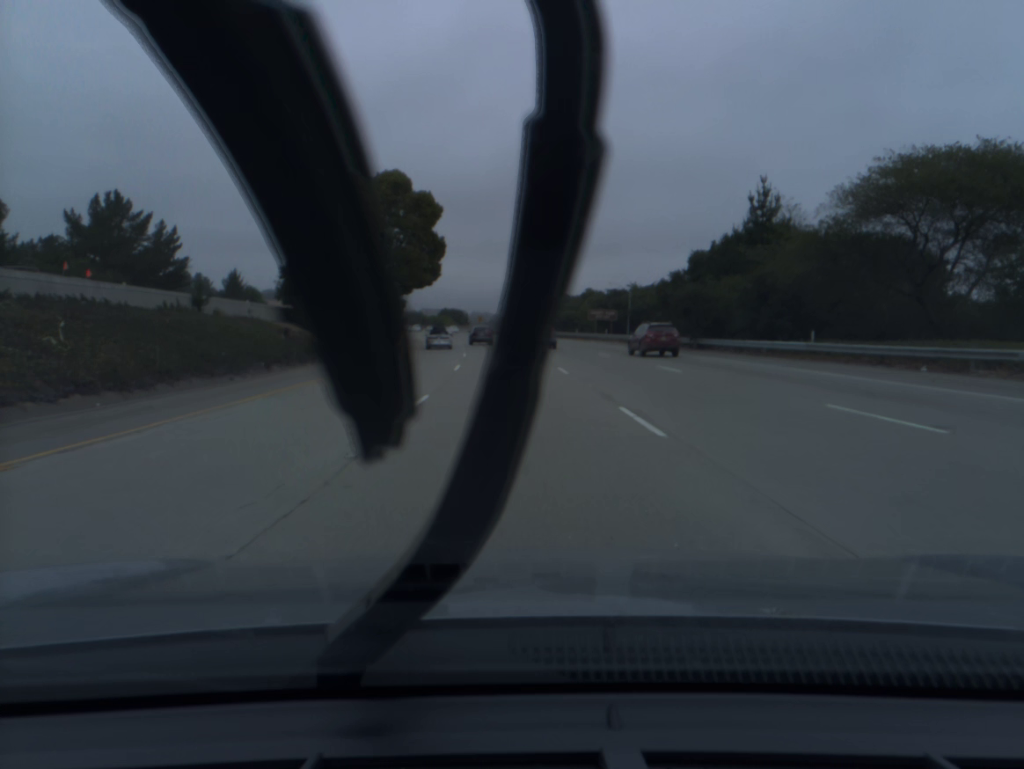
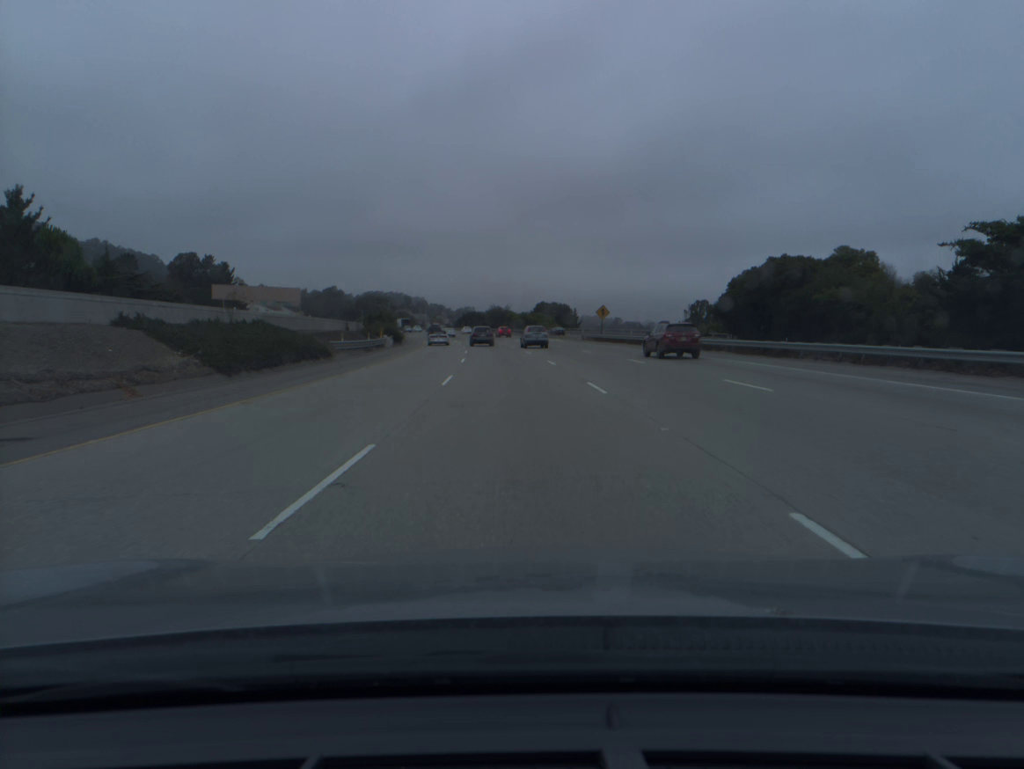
(-6.6, +95.1) m; -8°
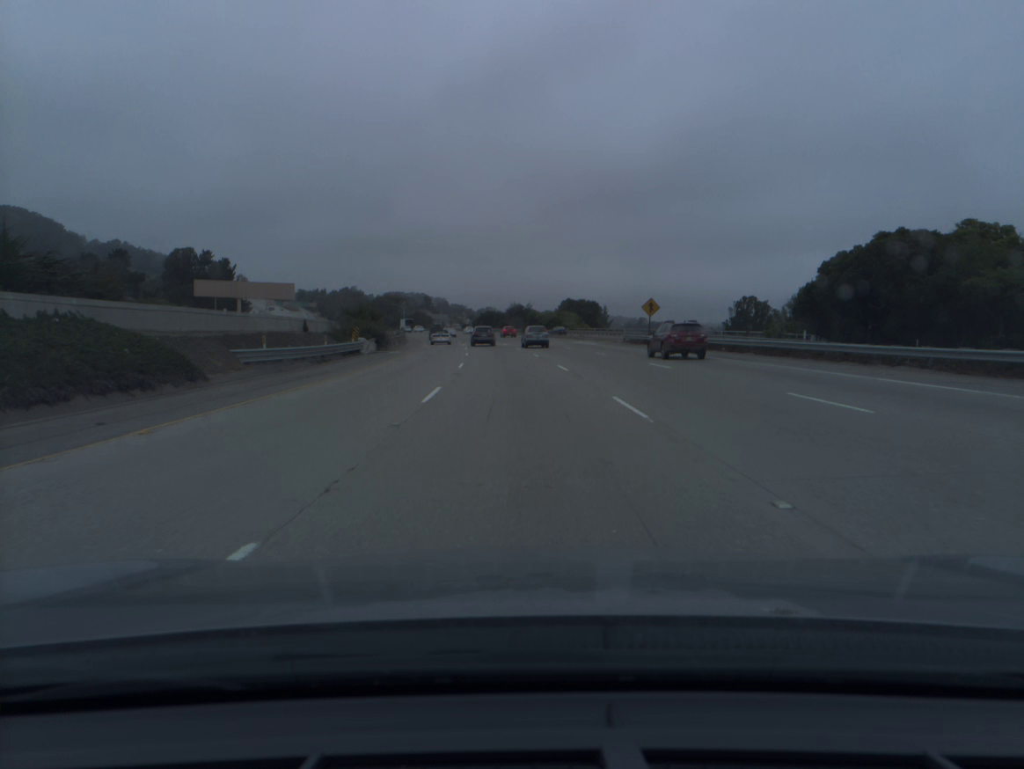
(-0.2, +19.1) m; -2°
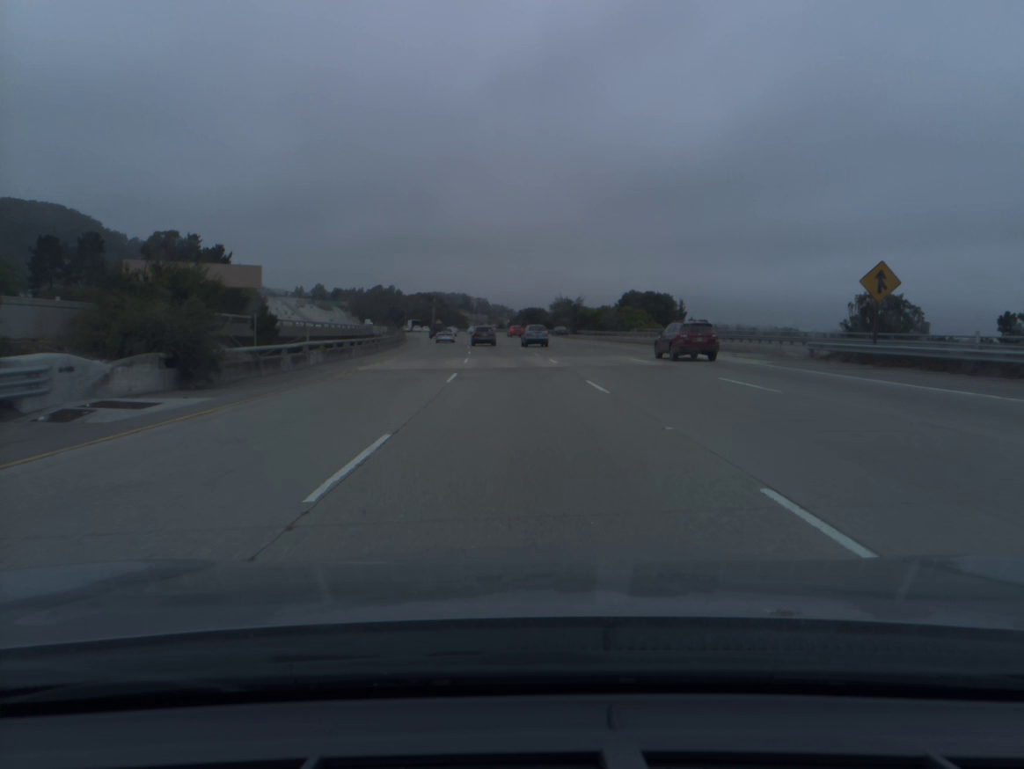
(-1.1, +38.0) m; -3°
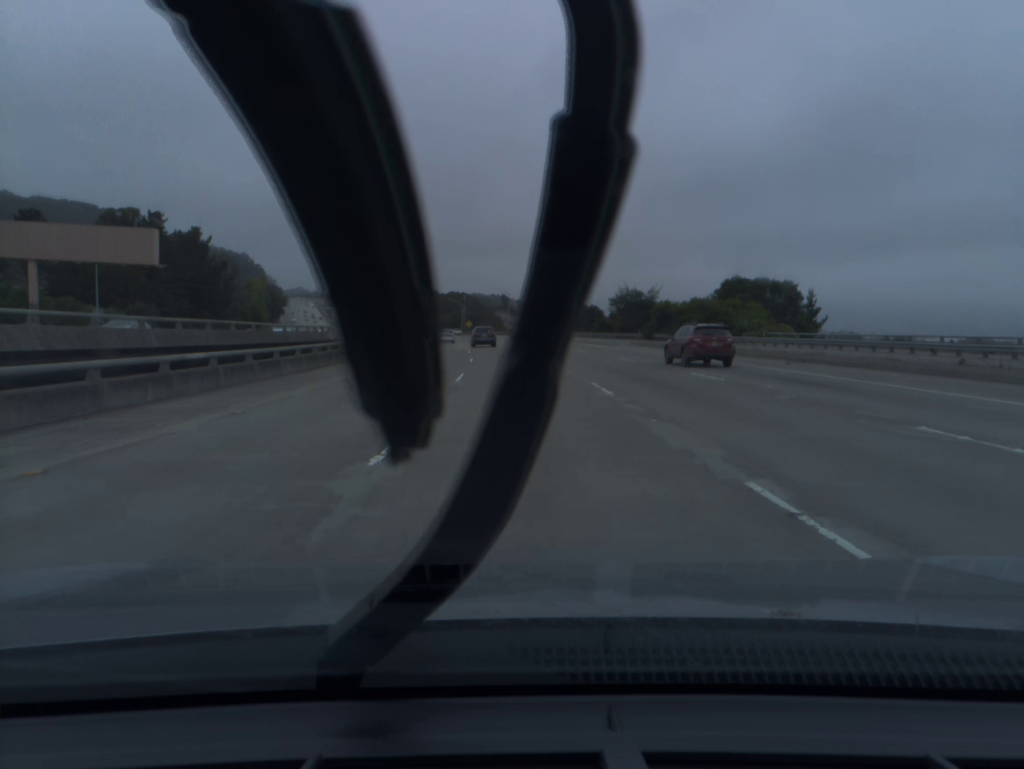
(-1.0, +37.9) m; -3°
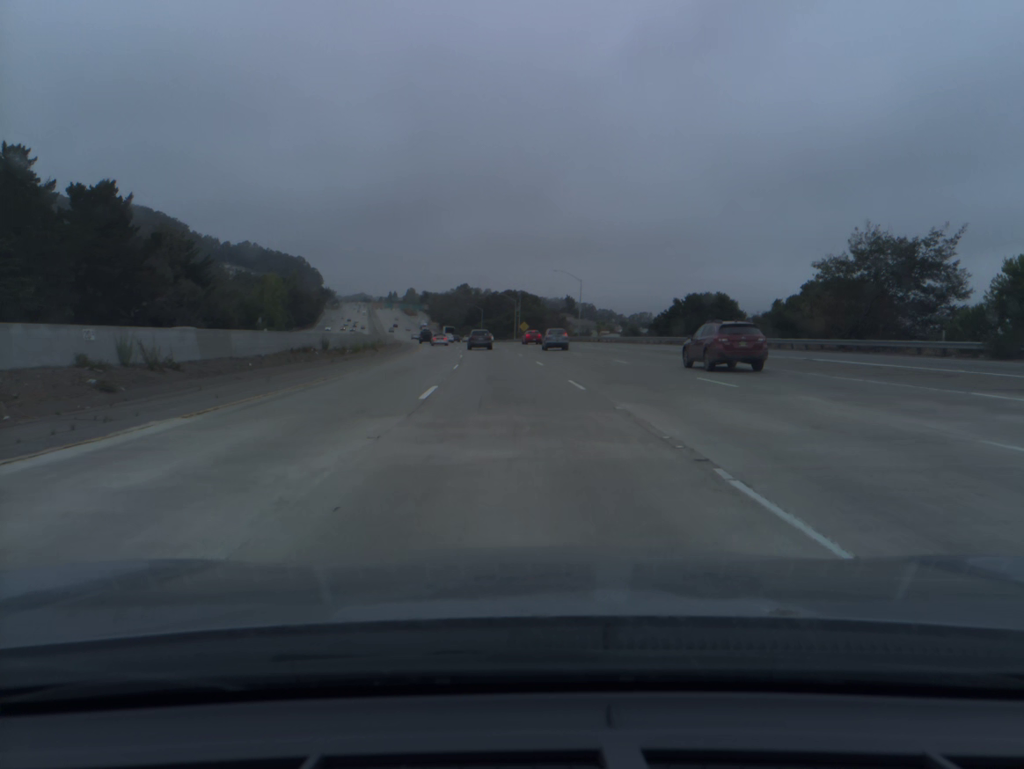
(-2.0, +56.8) m; -4°
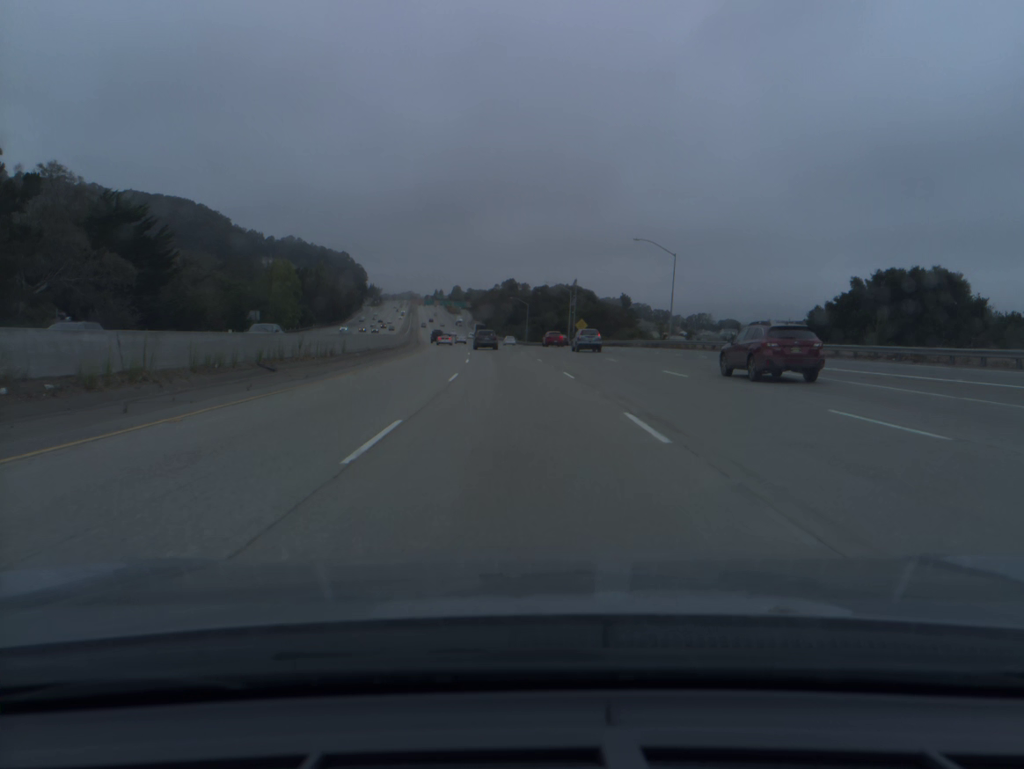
(-1.3, +37.9) m; -4°
